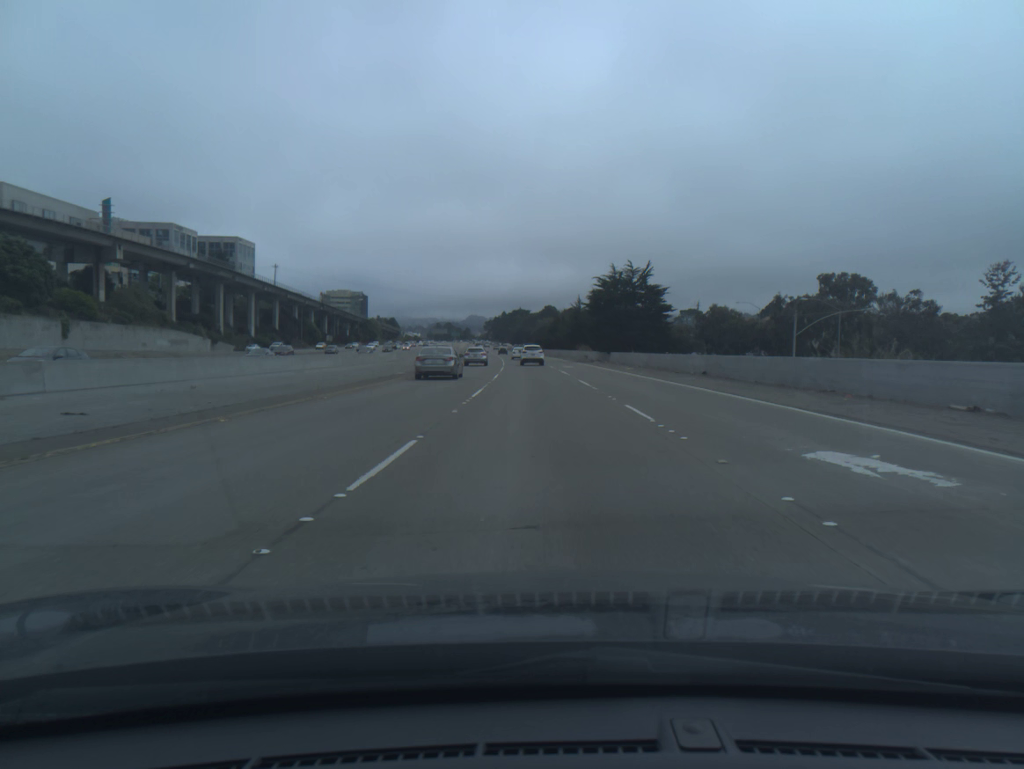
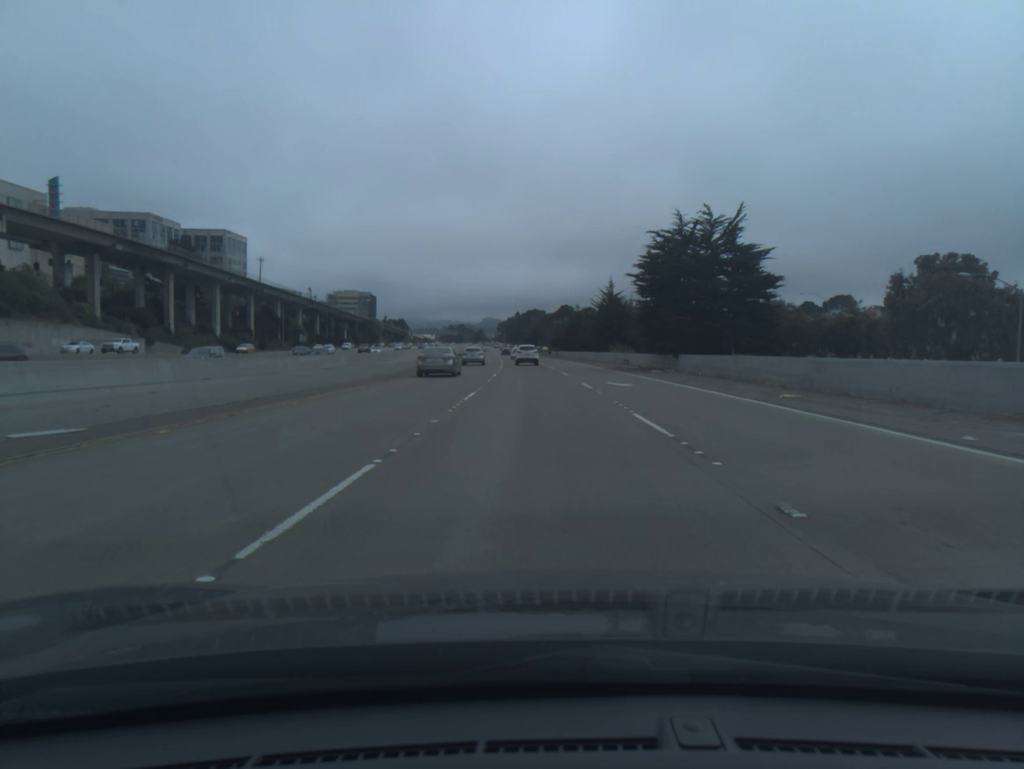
(-0.3, +31.5) m; -1°
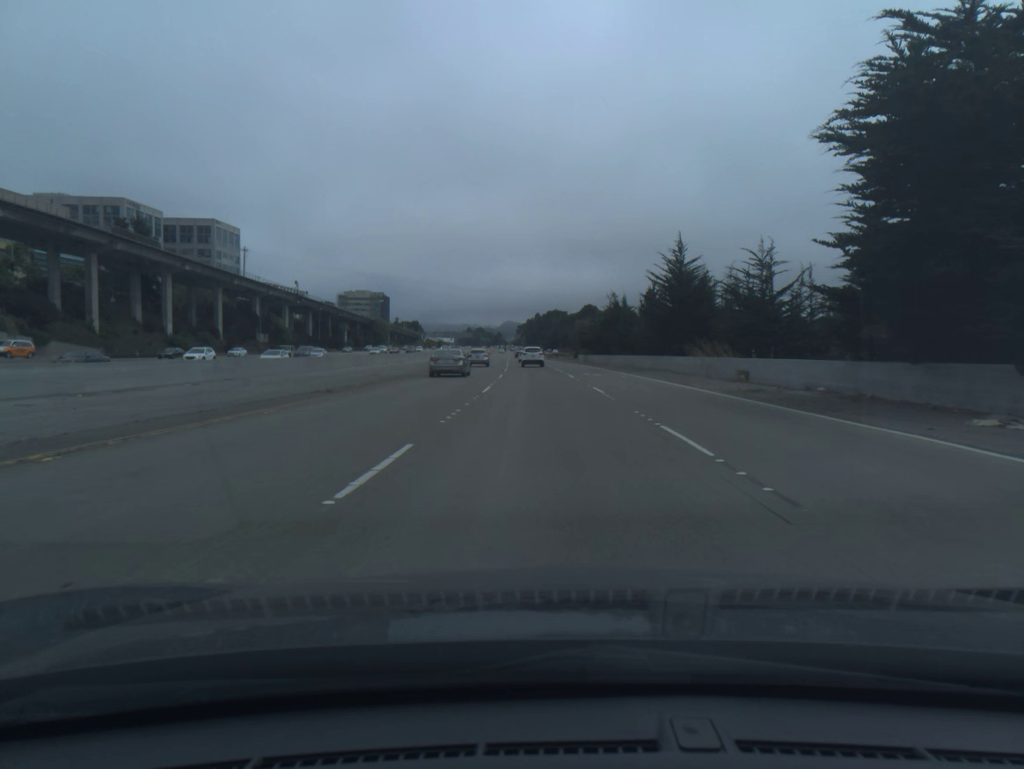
(-0.4, +31.4) m; -1°
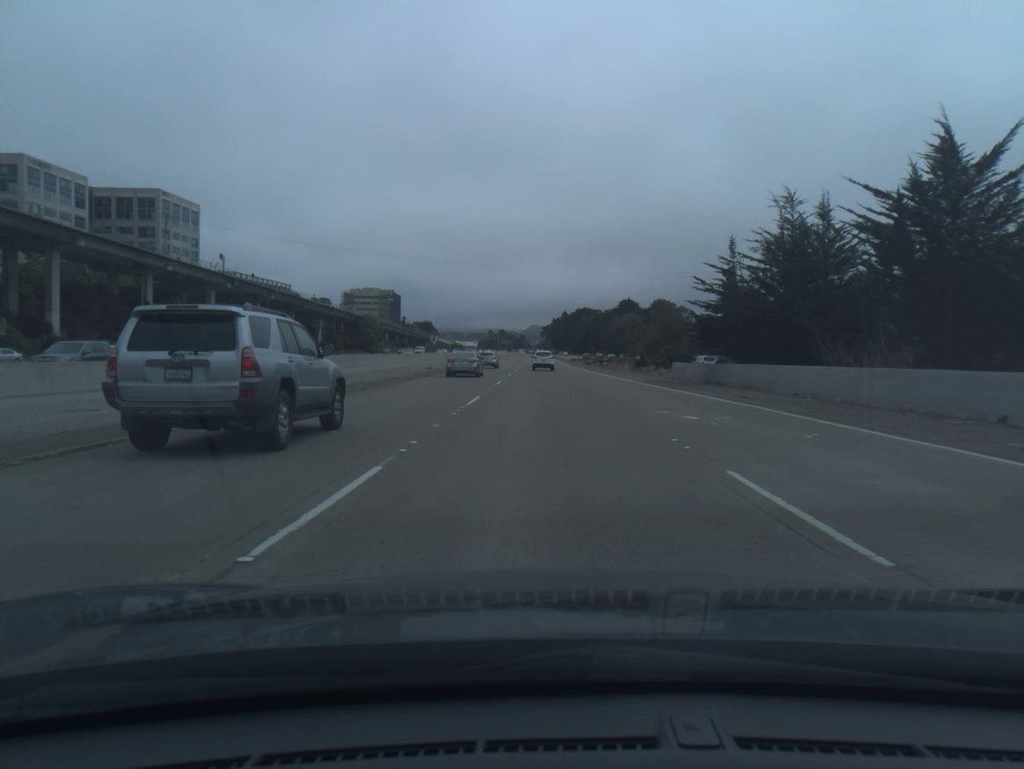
(-1.1, +62.6) m; -2°
